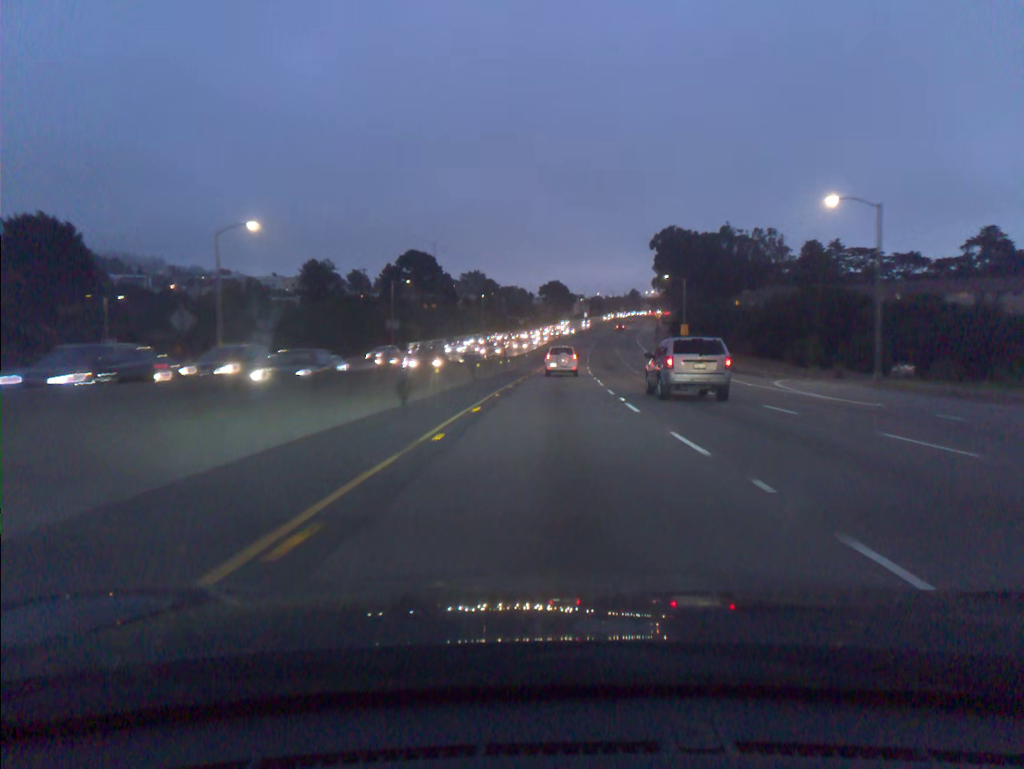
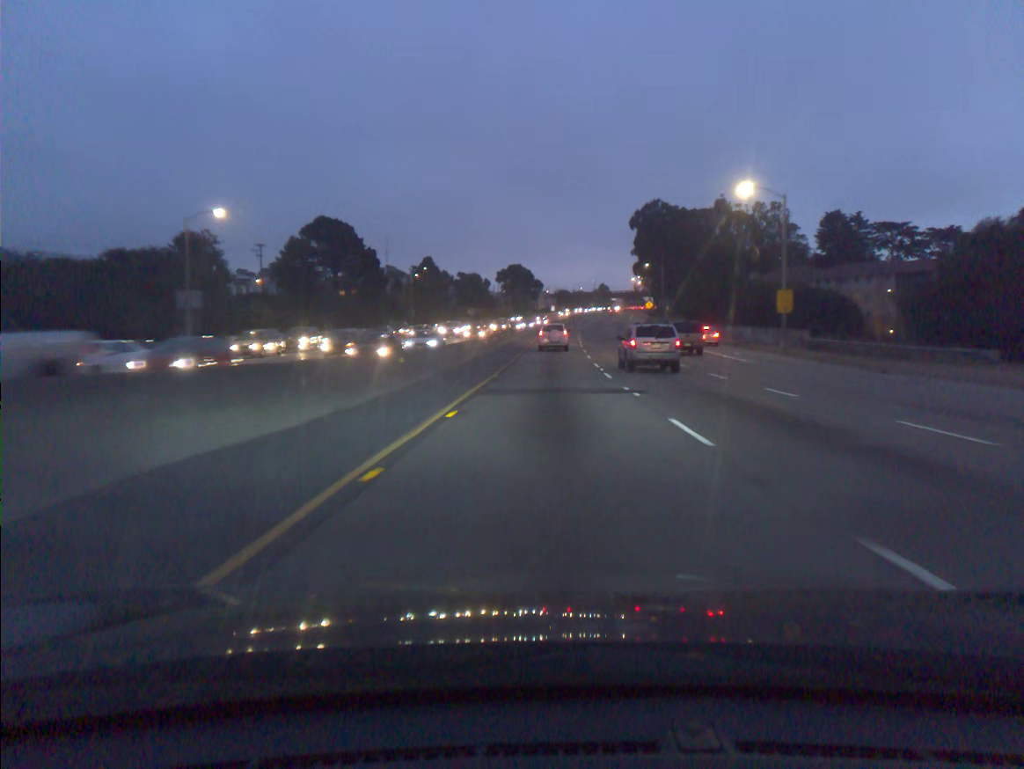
(+1.2, +51.8) m; +3°
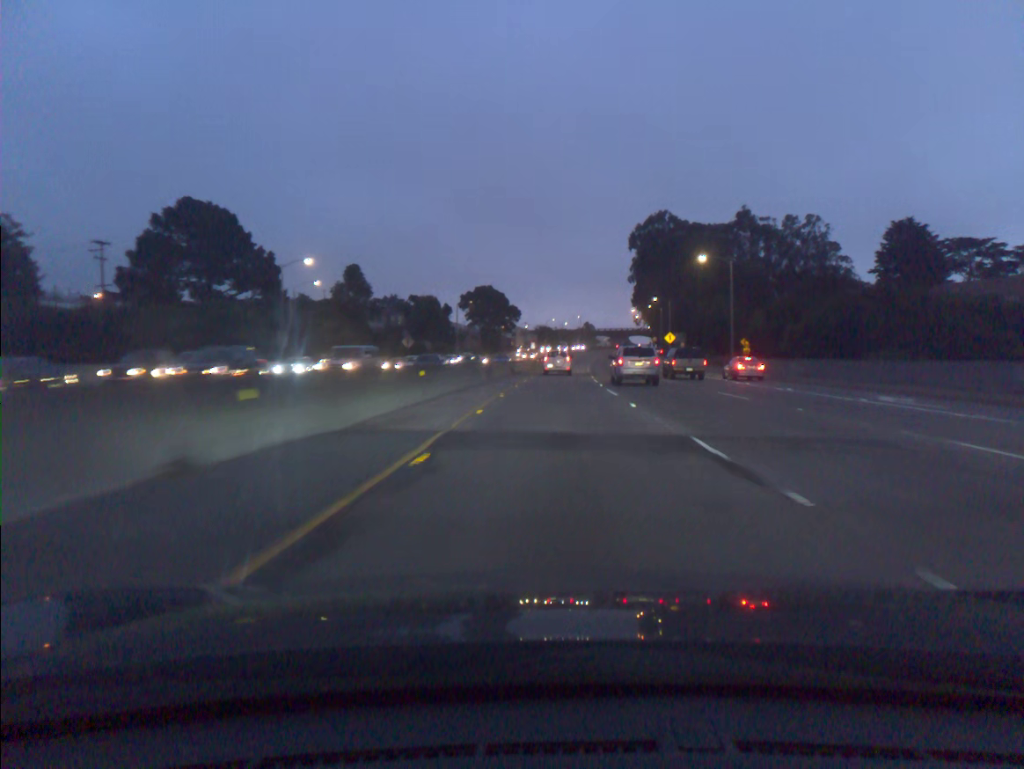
(+0.6, +52.1) m; +1°
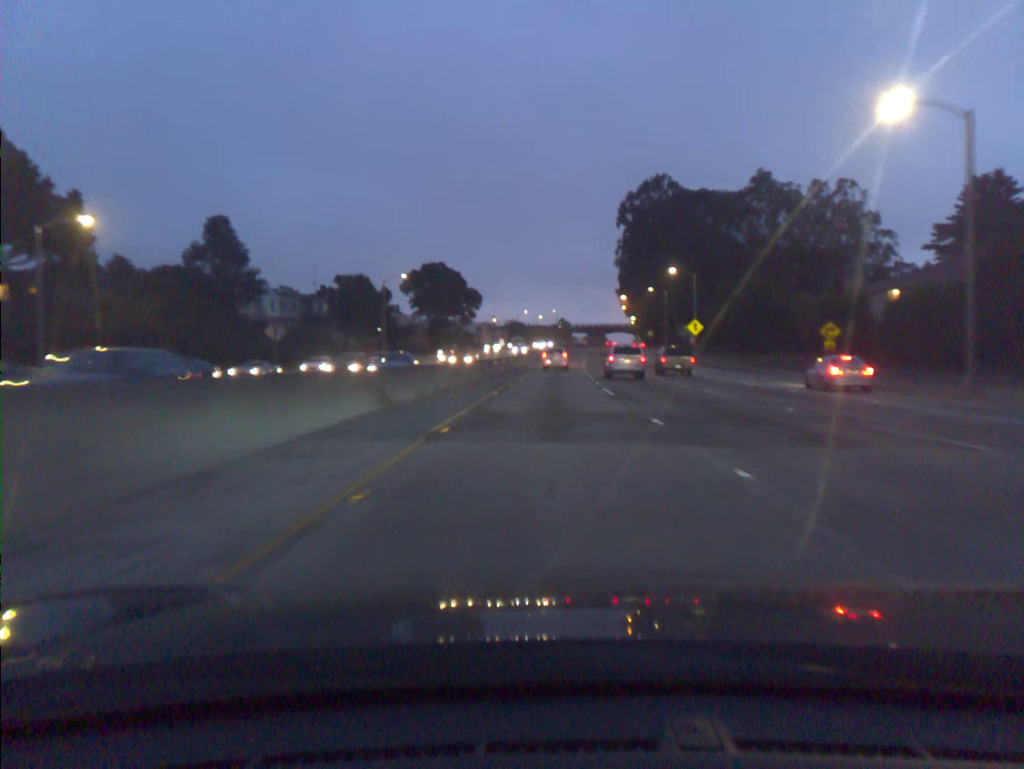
(+0.7, +39.2) m; +2°
